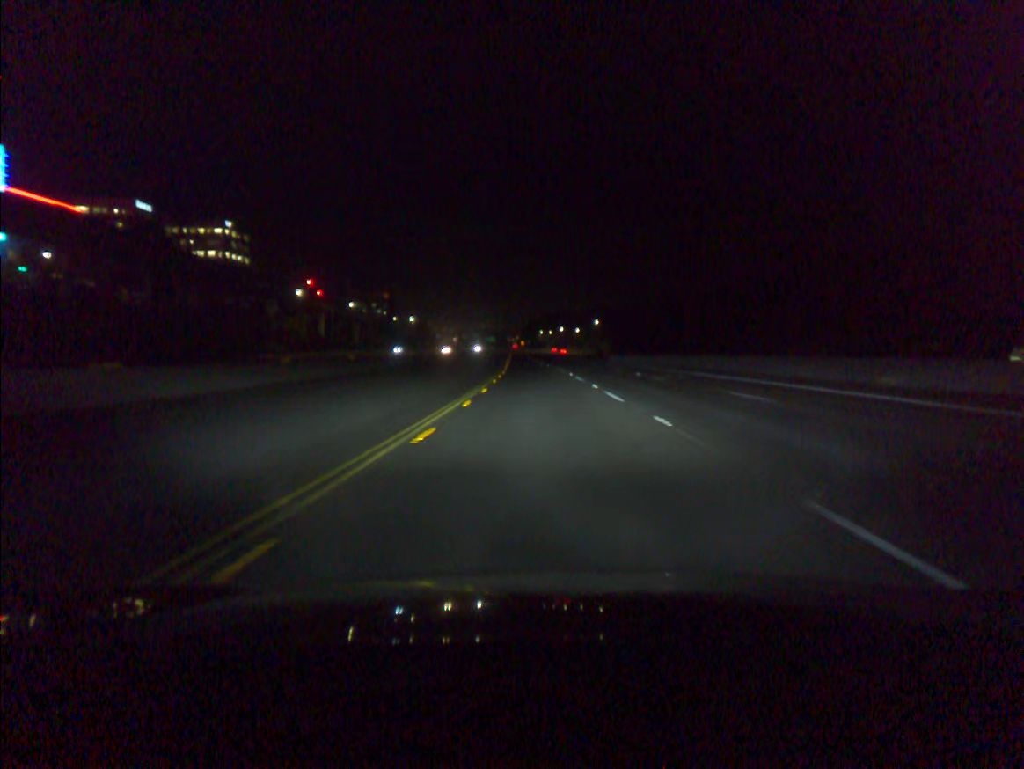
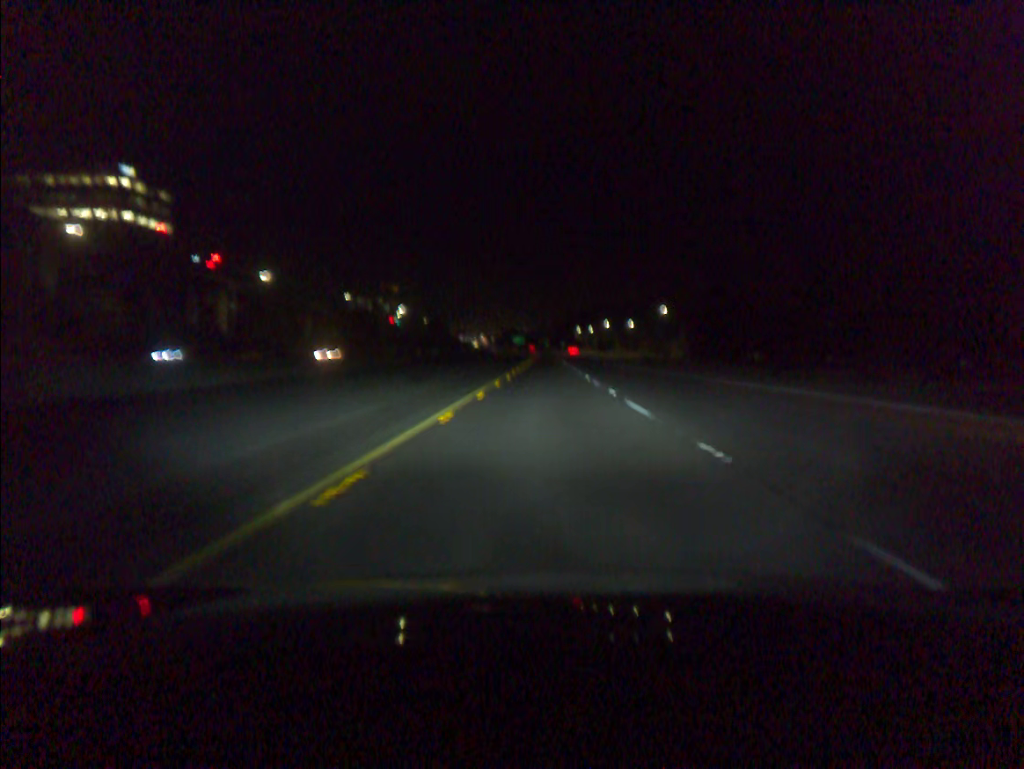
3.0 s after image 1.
(-2.1, +91.3) m; -2°
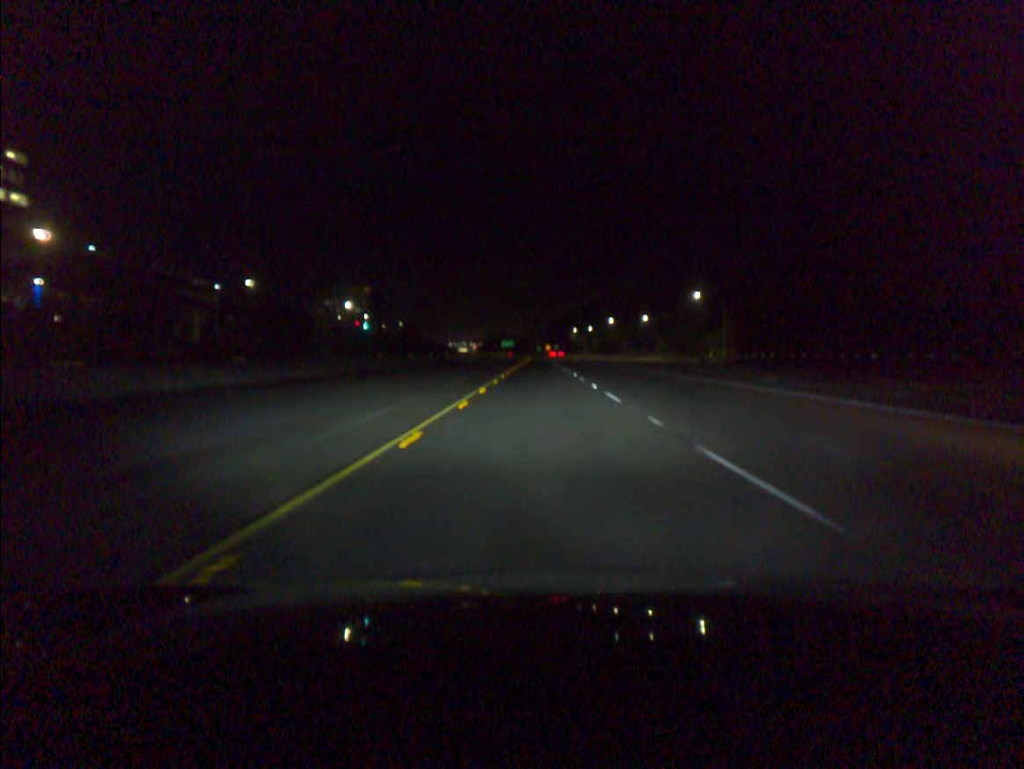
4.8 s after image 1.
(+0.3, +54.6) m; +1°
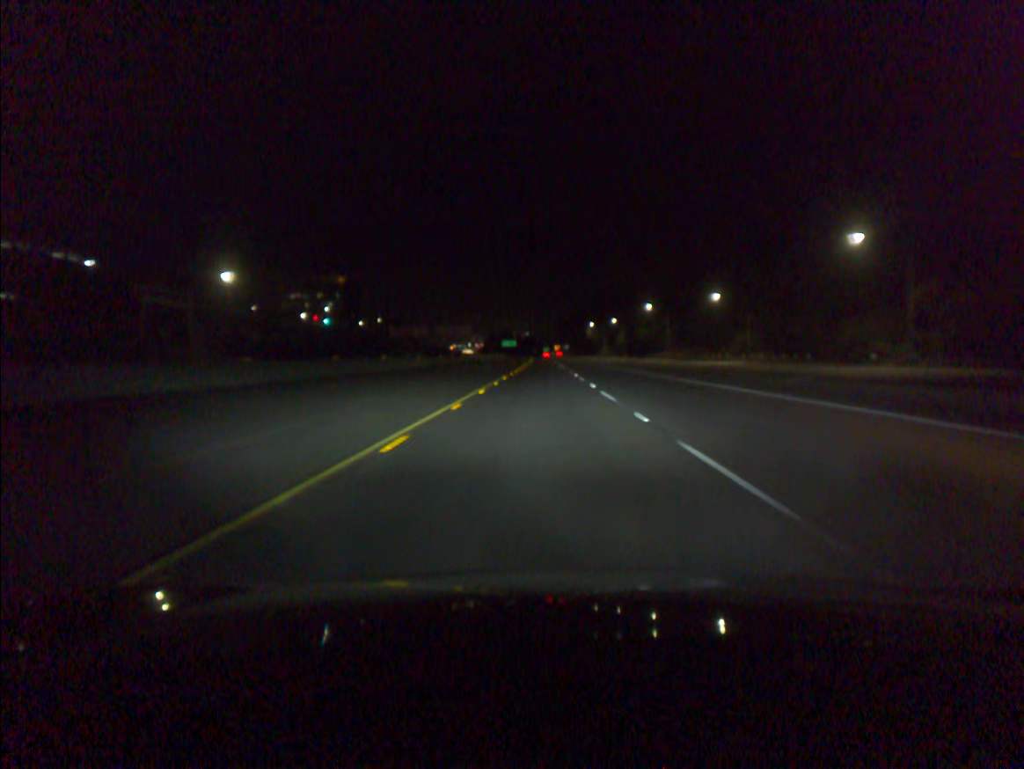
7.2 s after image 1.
(-0.2, +72.7) m; -1°
